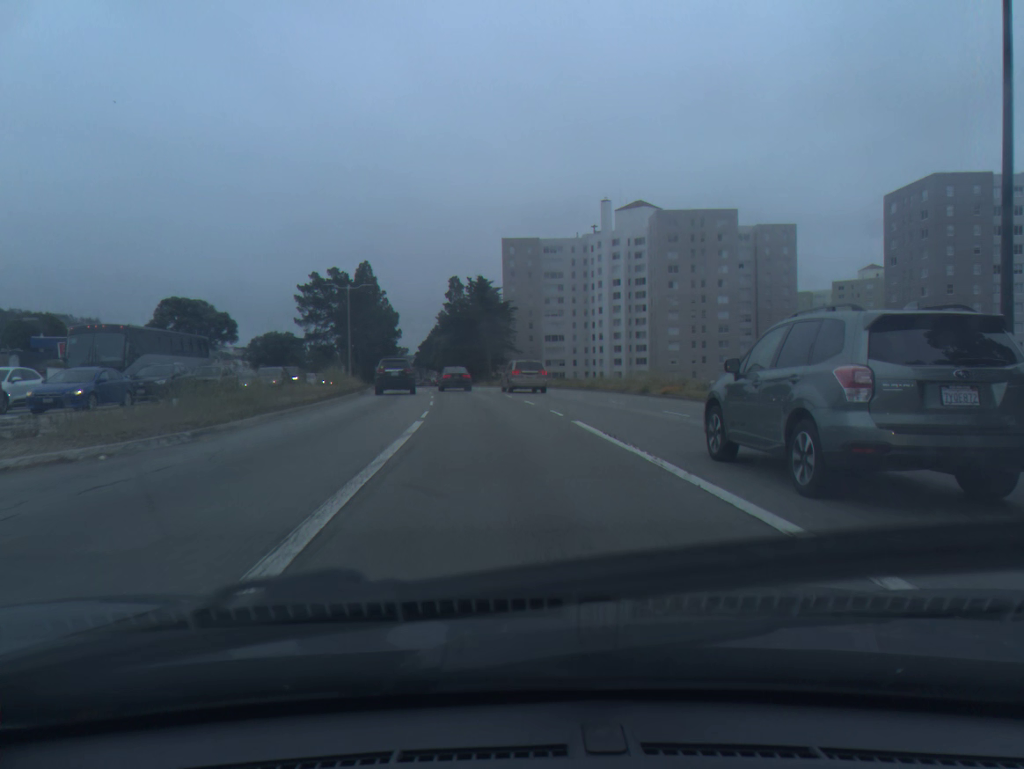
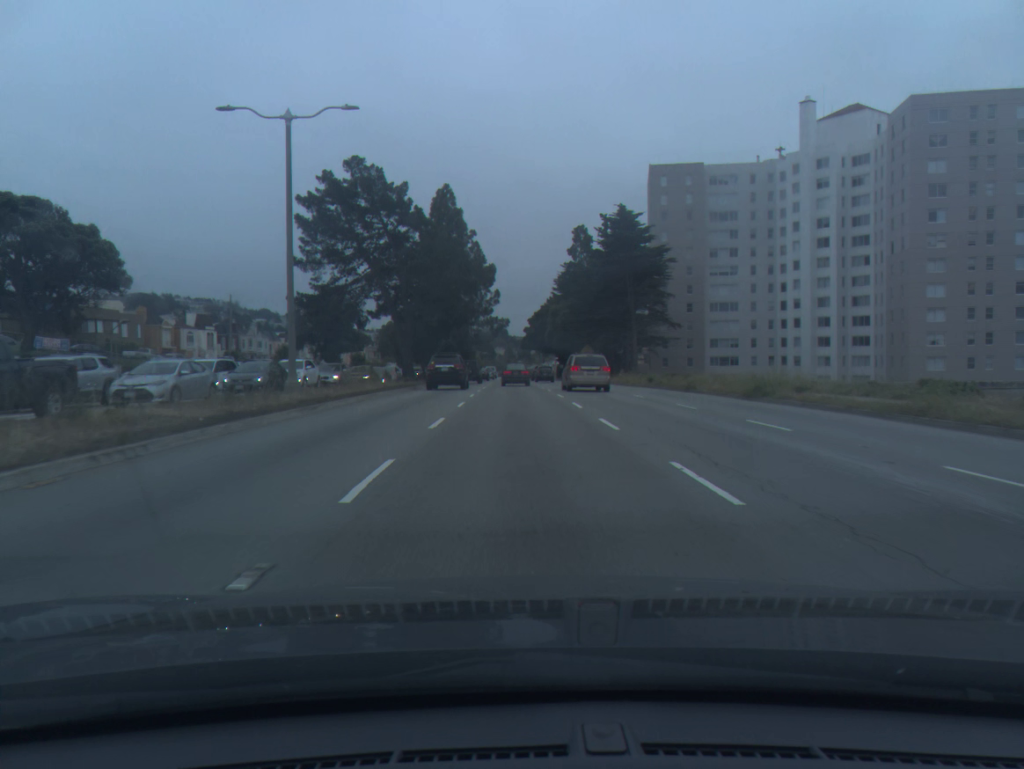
(-4.1, +48.6) m; -9°
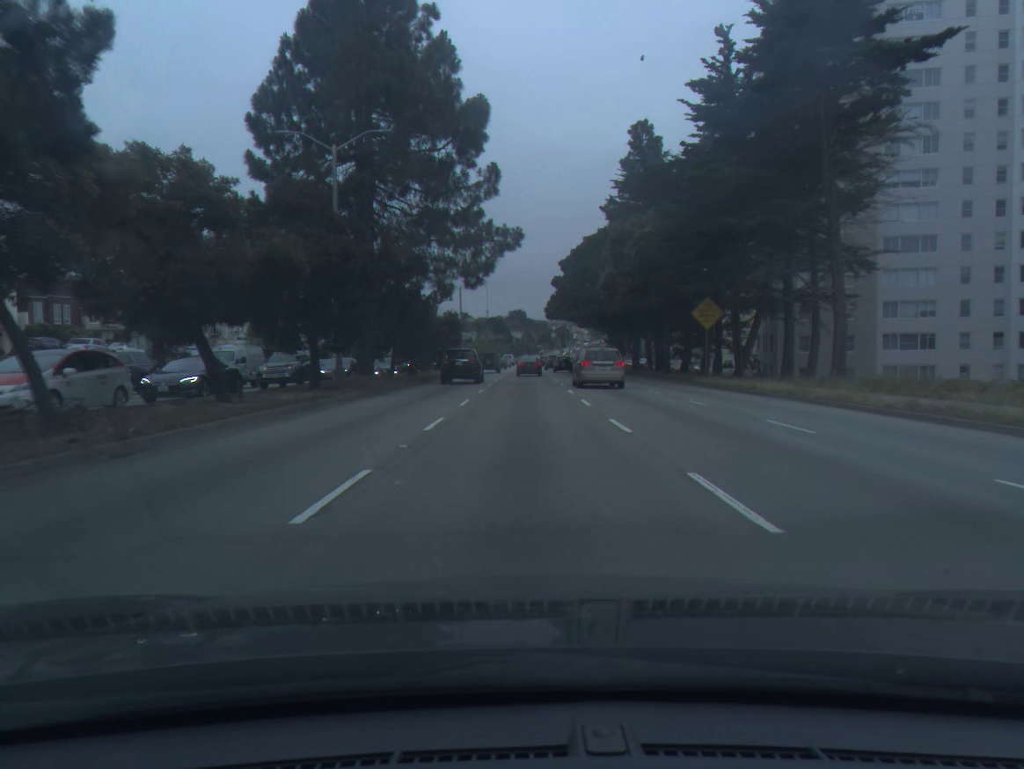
(-0.6, +53.1) m; -1°
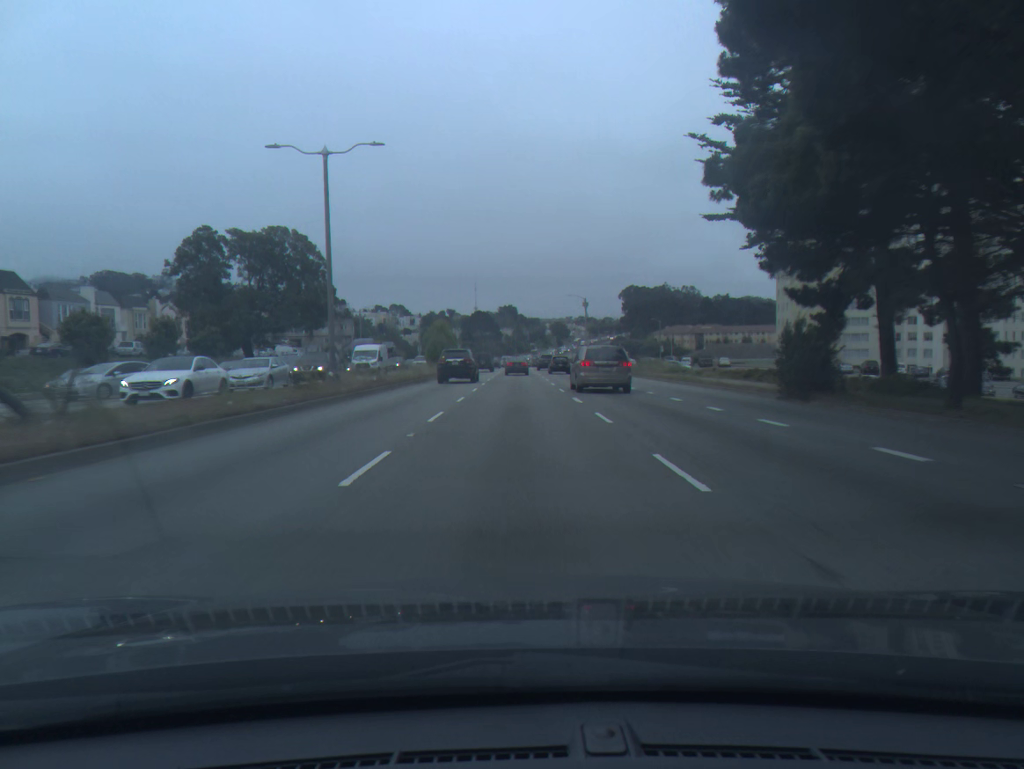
(+0.5, +57.7) m; +1°
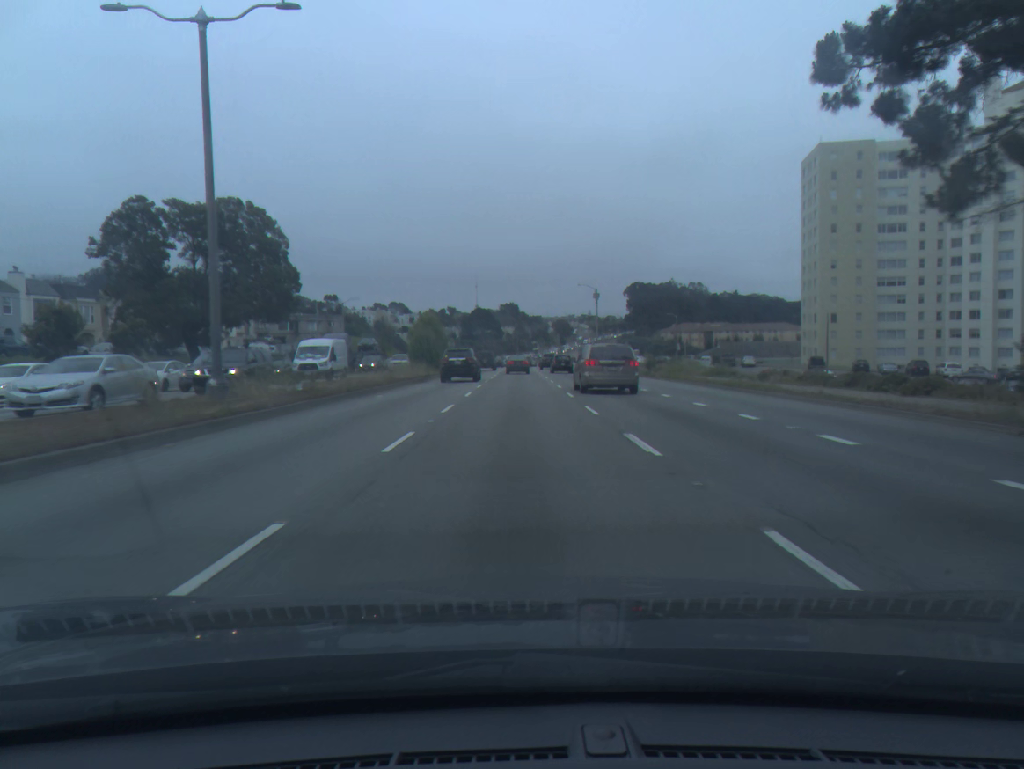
(0.0, +12.0) m; 0°
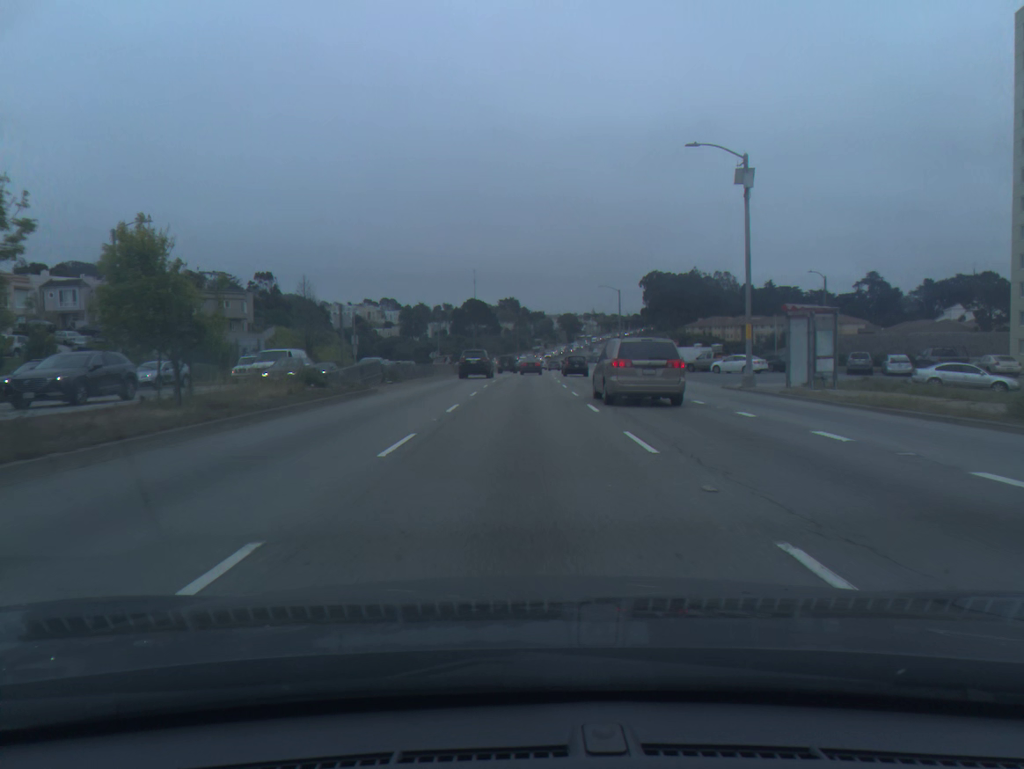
(-0.2, +59.4) m; 0°
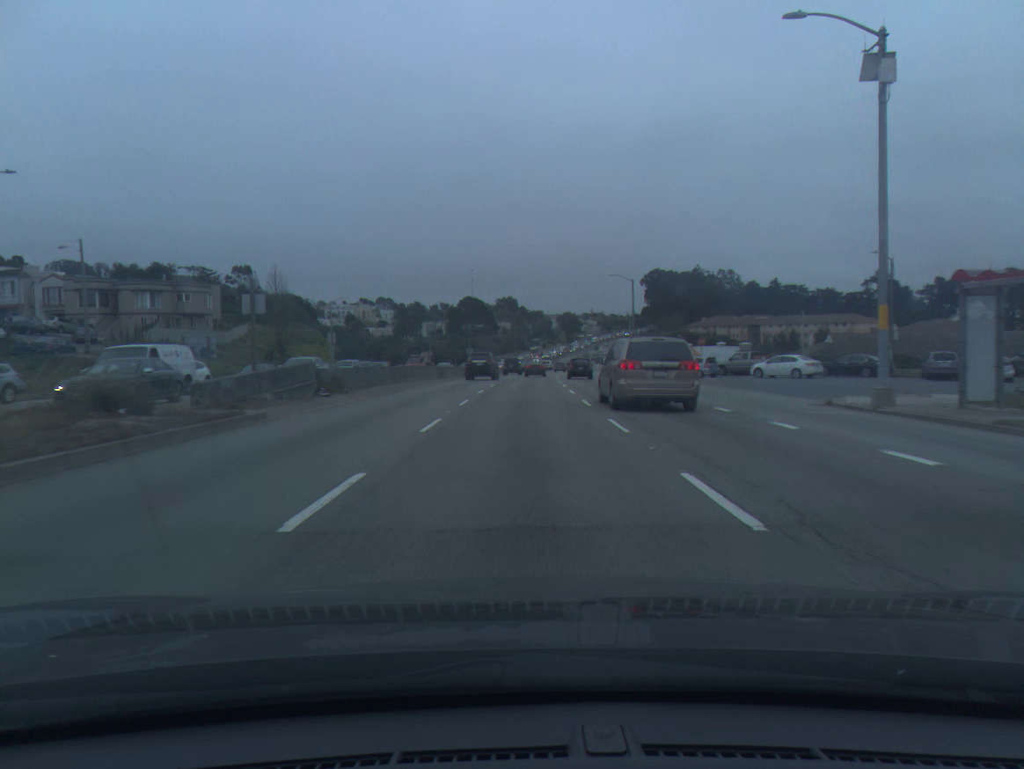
(0.0, +11.9) m; 0°
